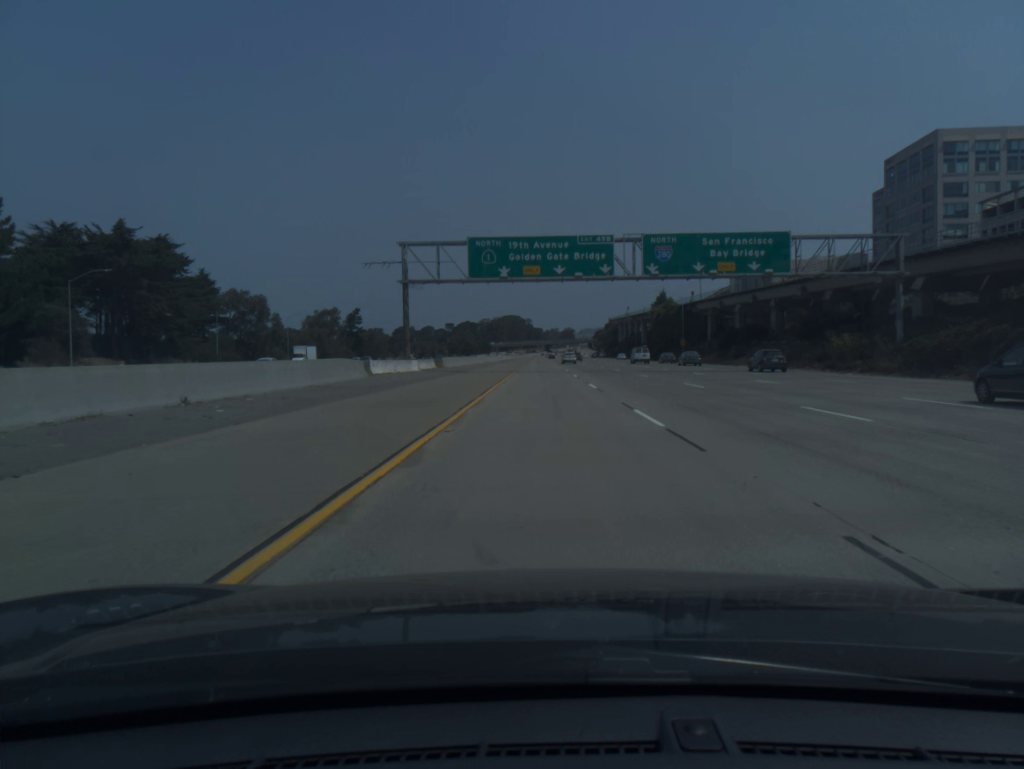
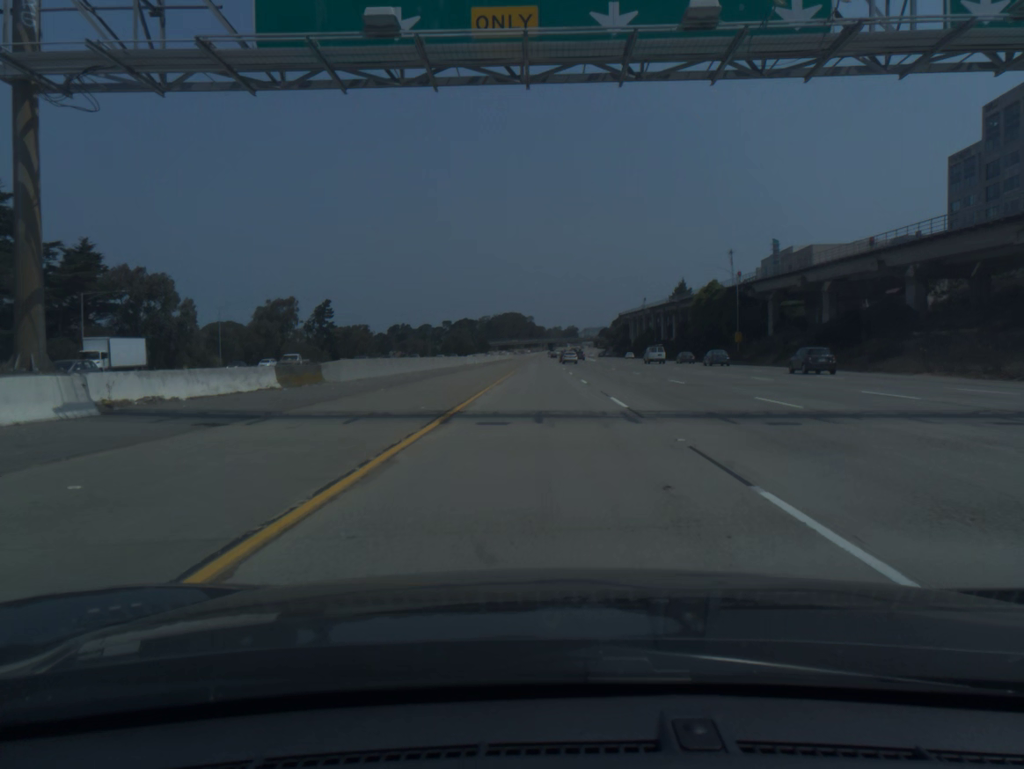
(-0.1, +39.5) m; 0°
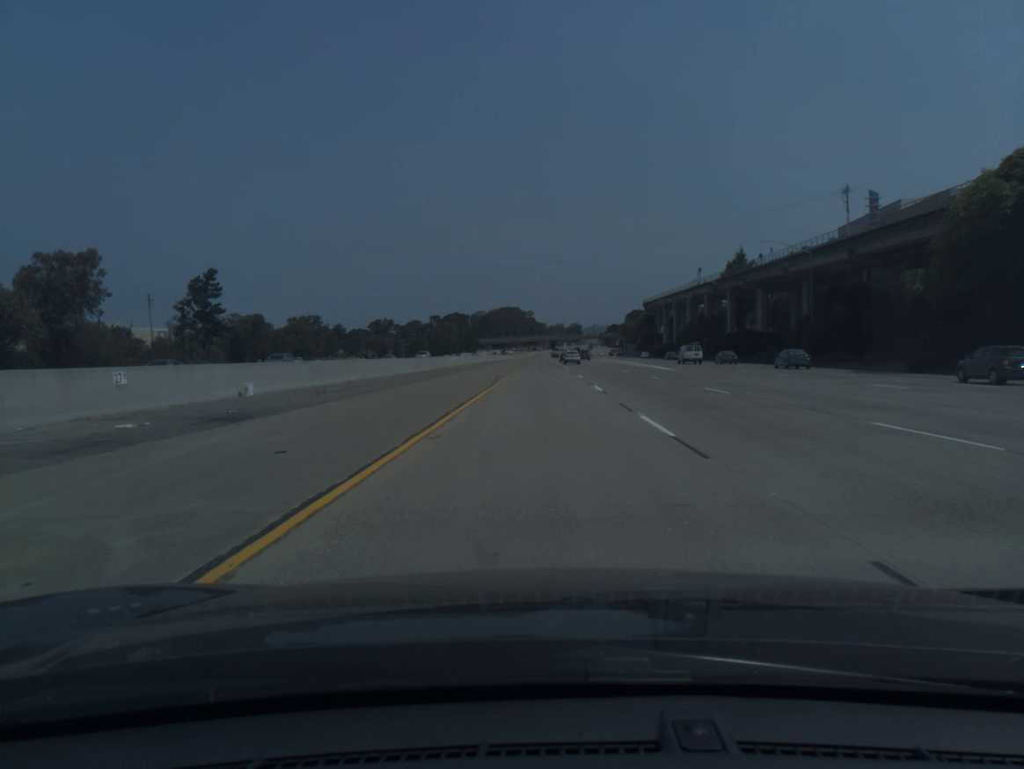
(-0.3, +78.9) m; 0°
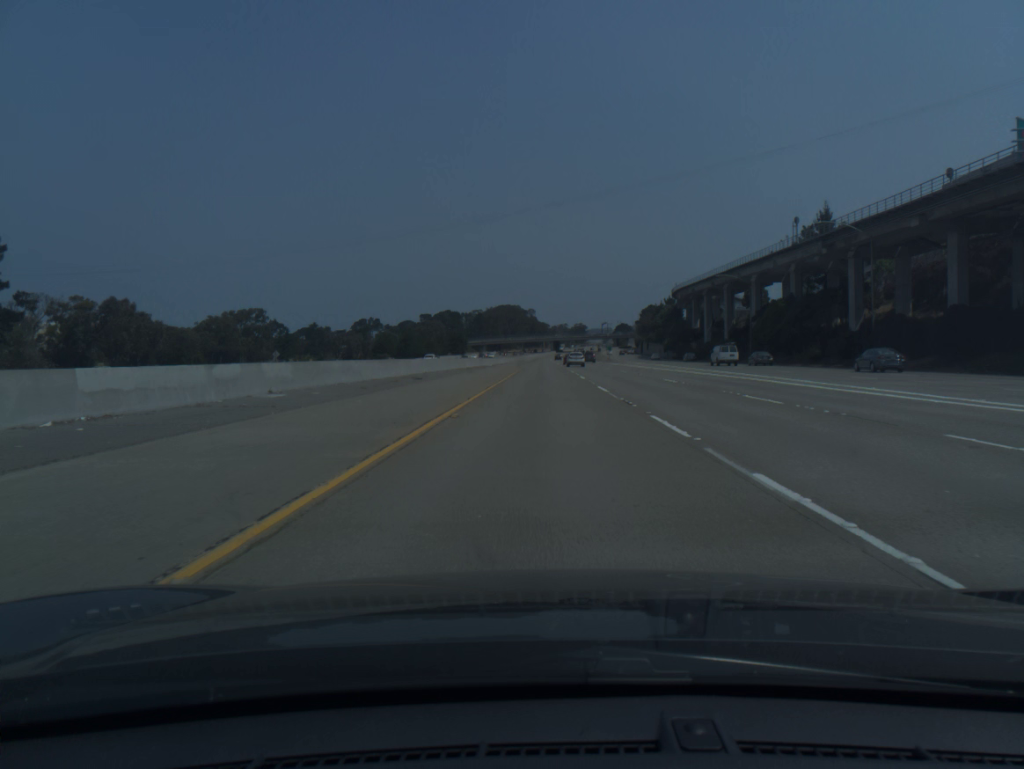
(0.0, +59.0) m; 0°
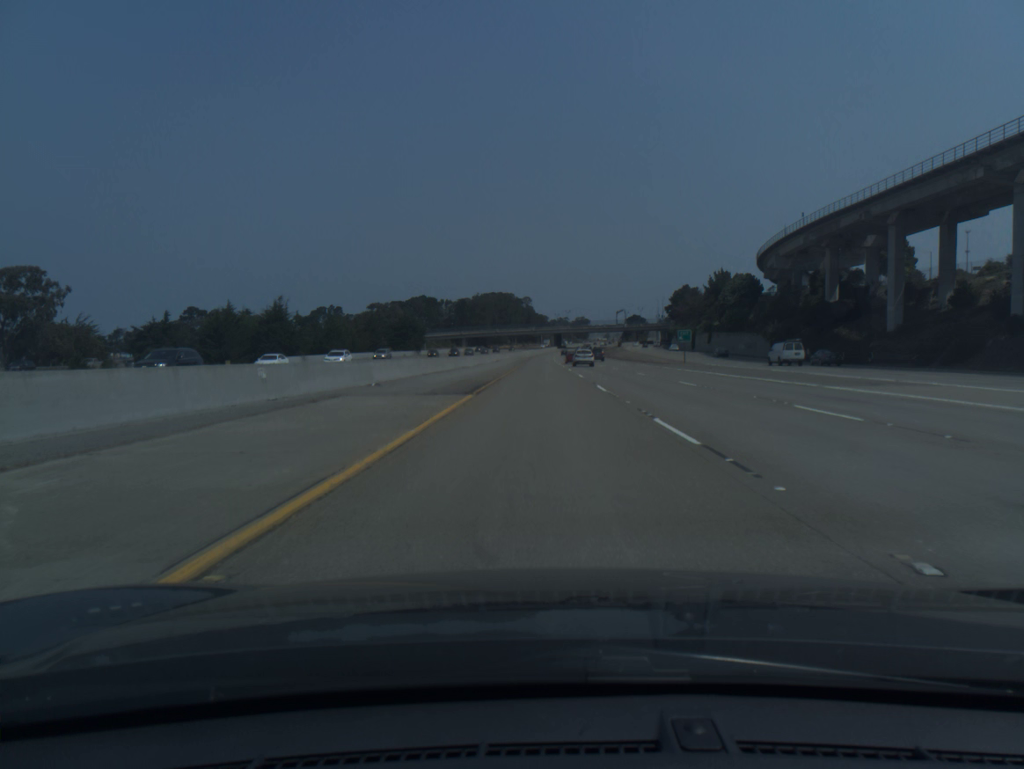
(-0.1, +98.3) m; 0°
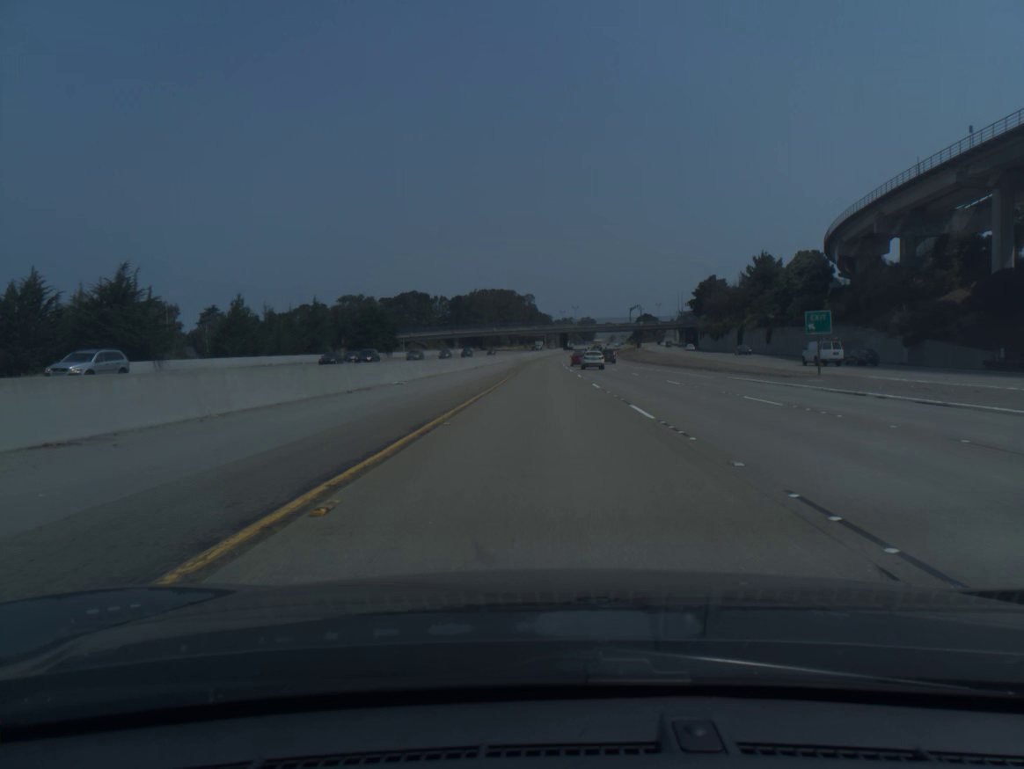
(-0.1, +39.3) m; 0°
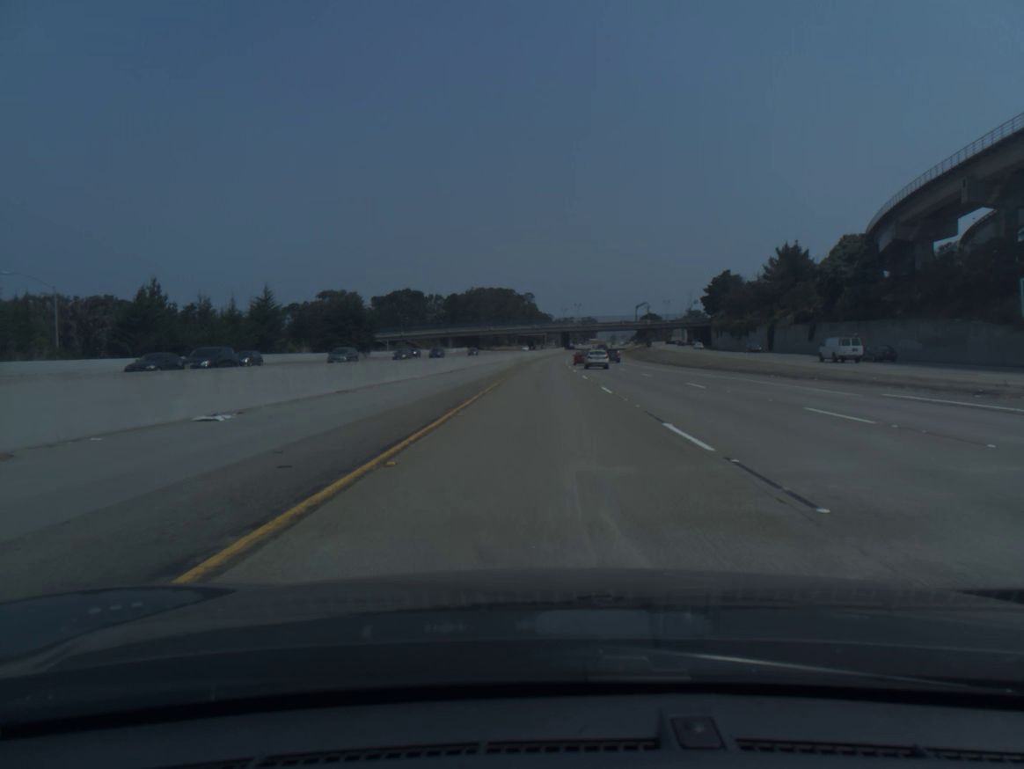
(0.0, +19.7) m; 0°
